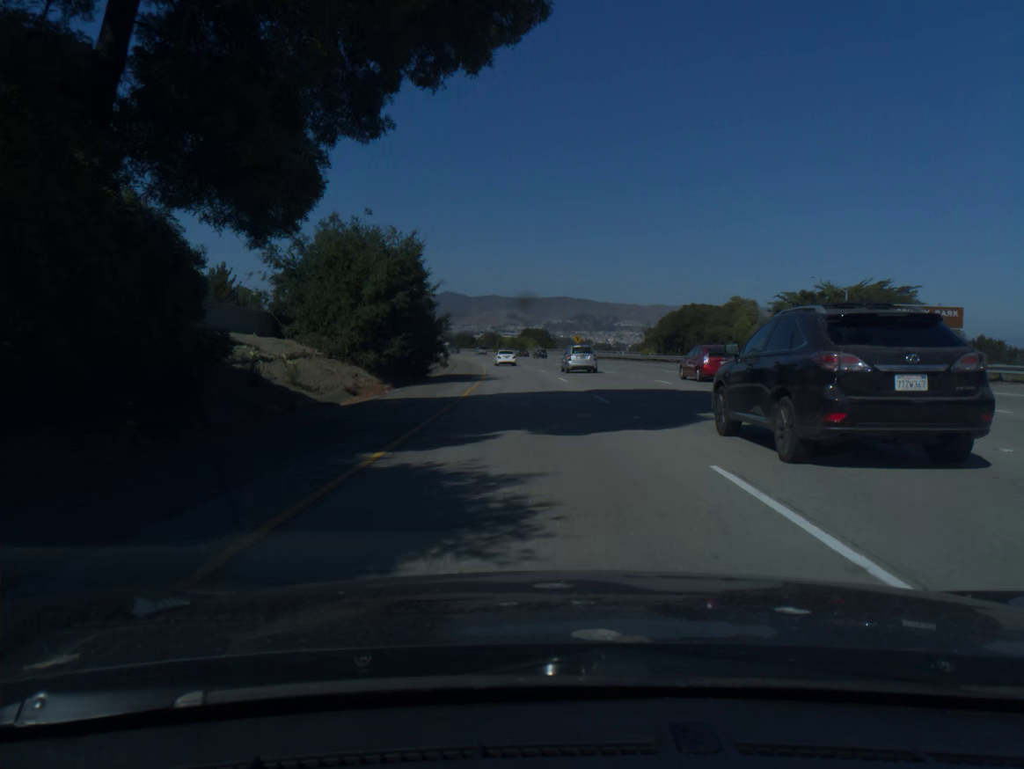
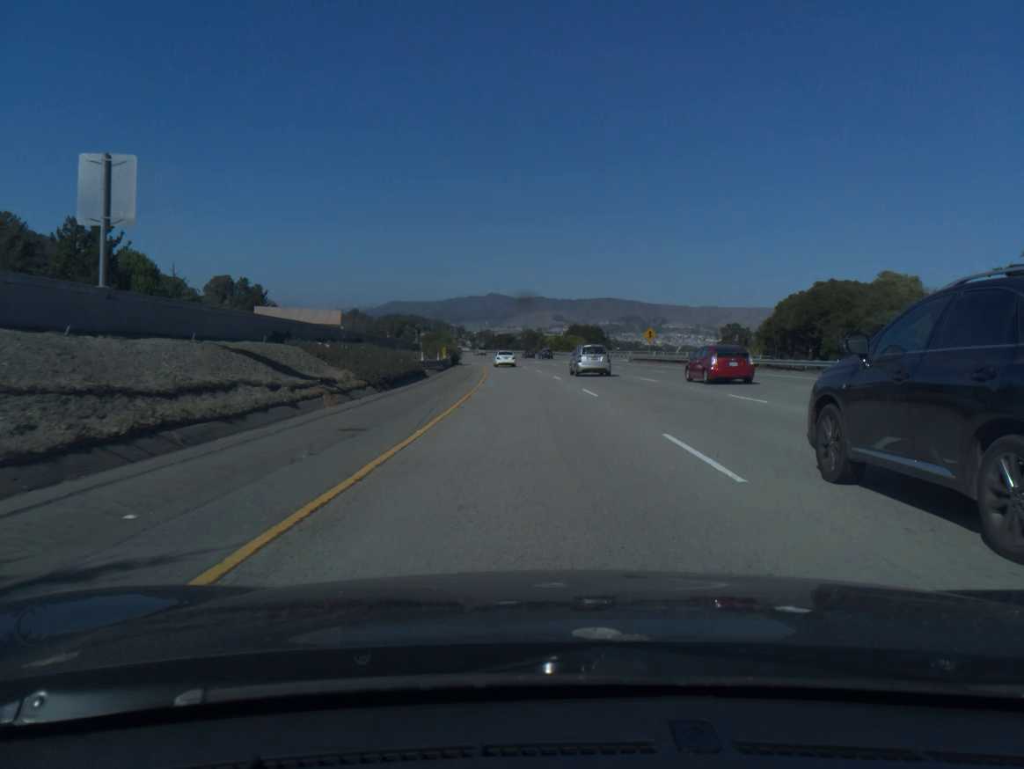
(-1.2, +40.1) m; -3°
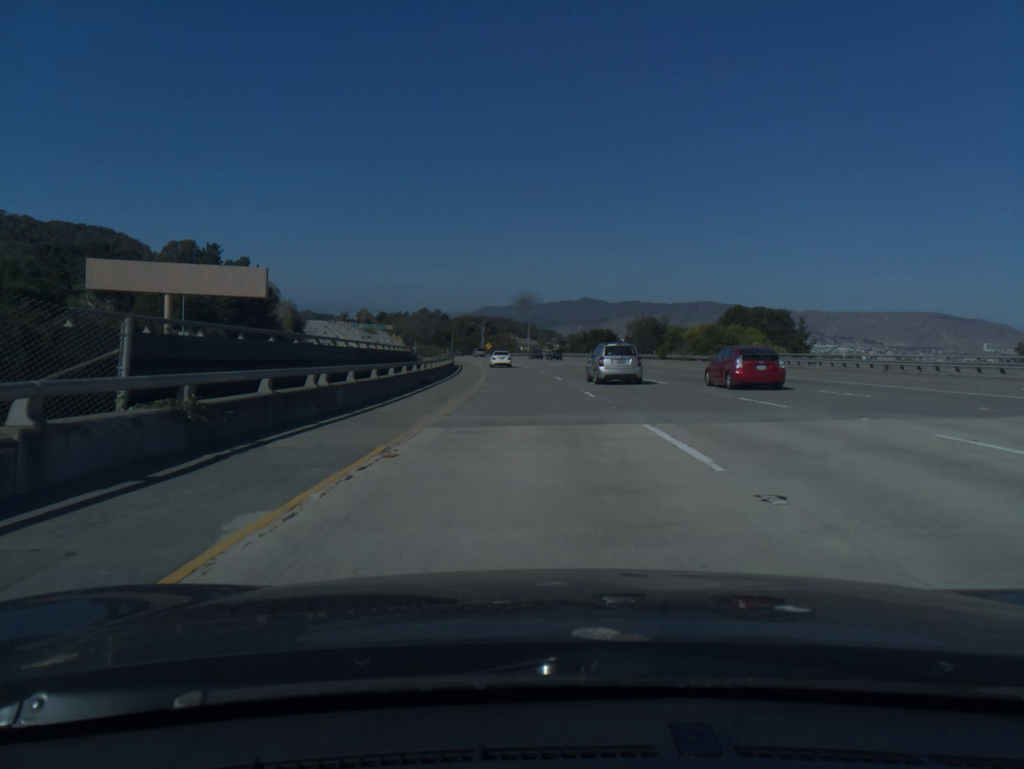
(-4.7, +83.0) m; -7°
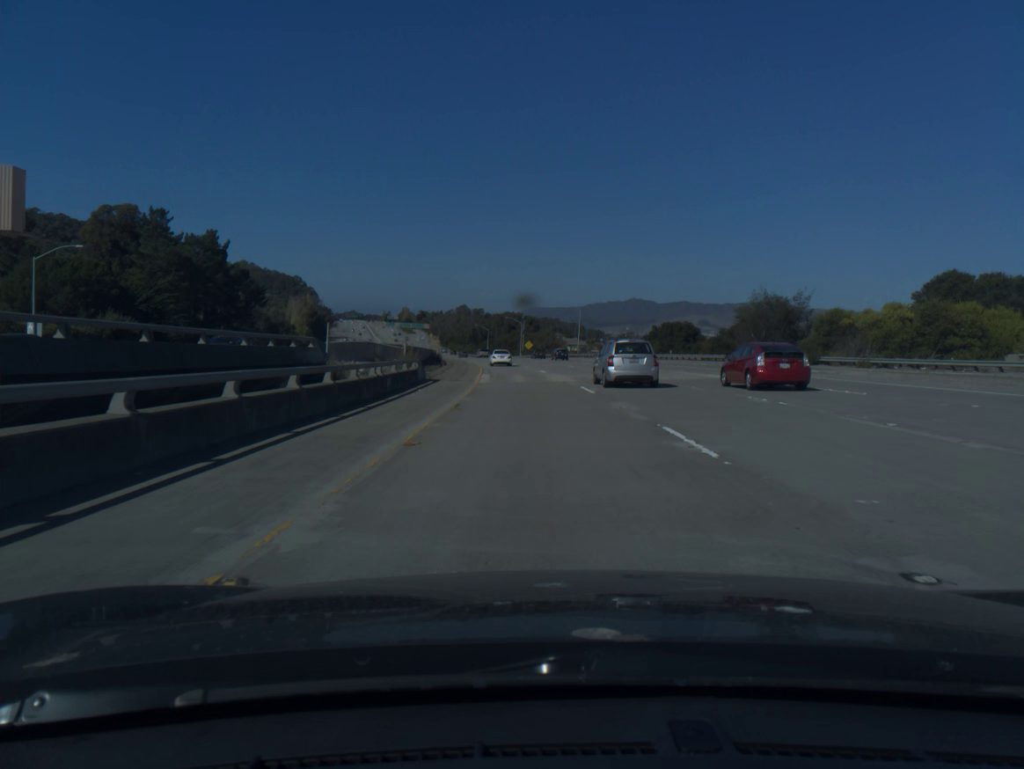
(-1.2, +41.3) m; -3°
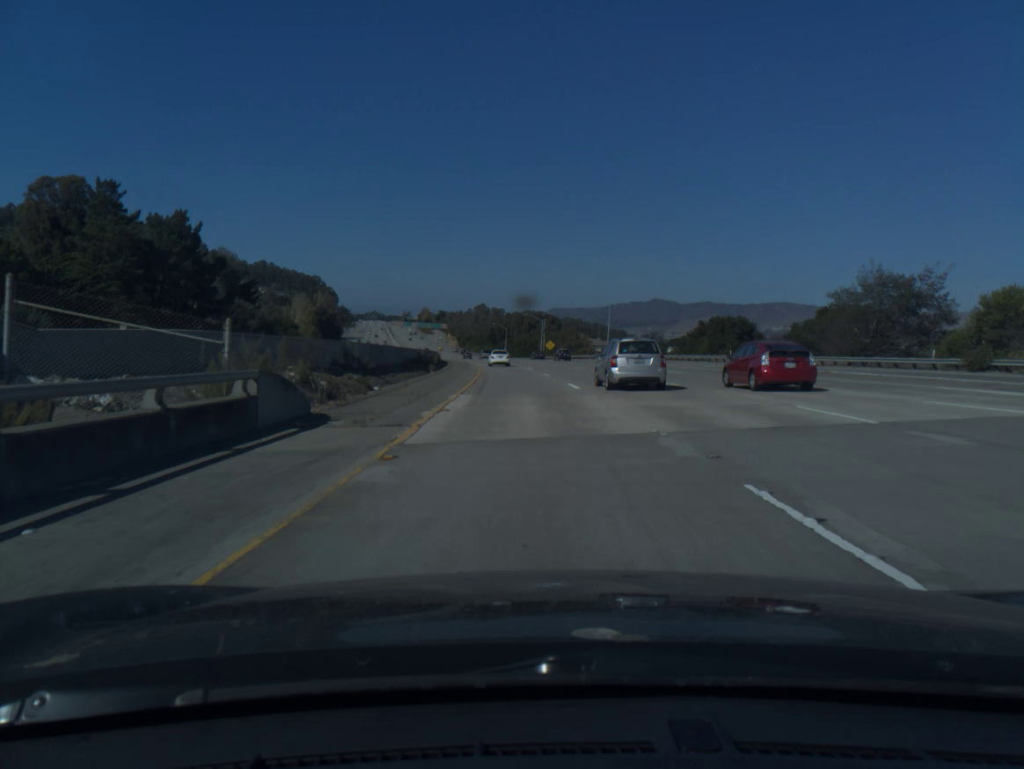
(-0.3, +19.8) m; -2°
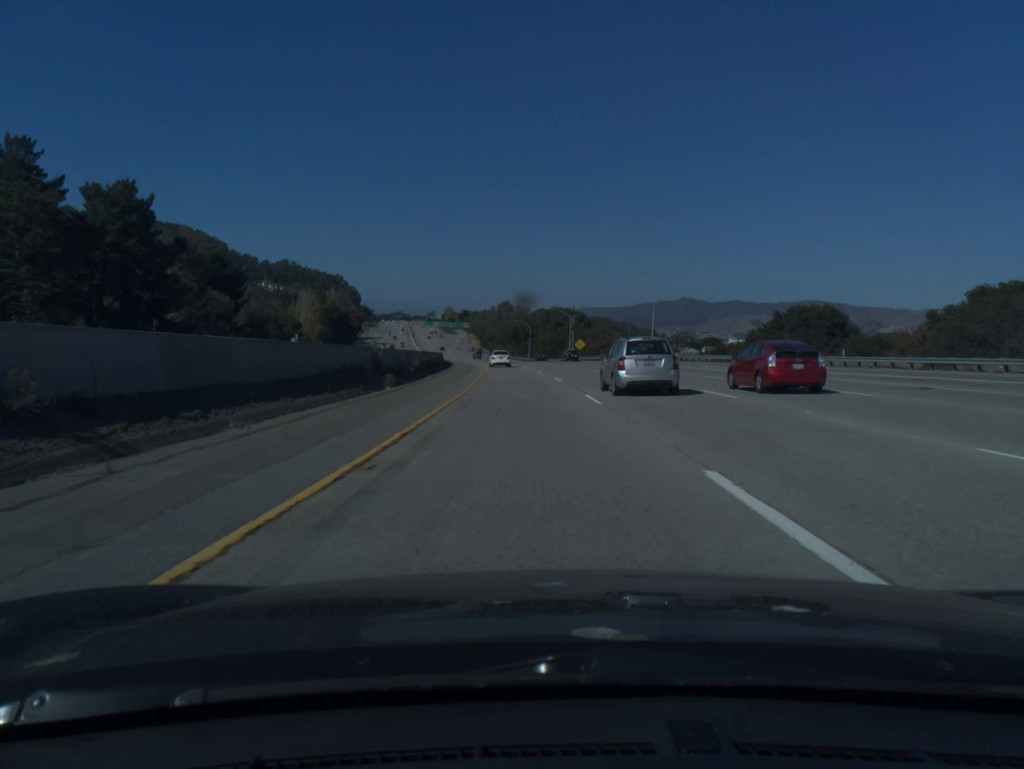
(-0.3, +21.5) m; -2°
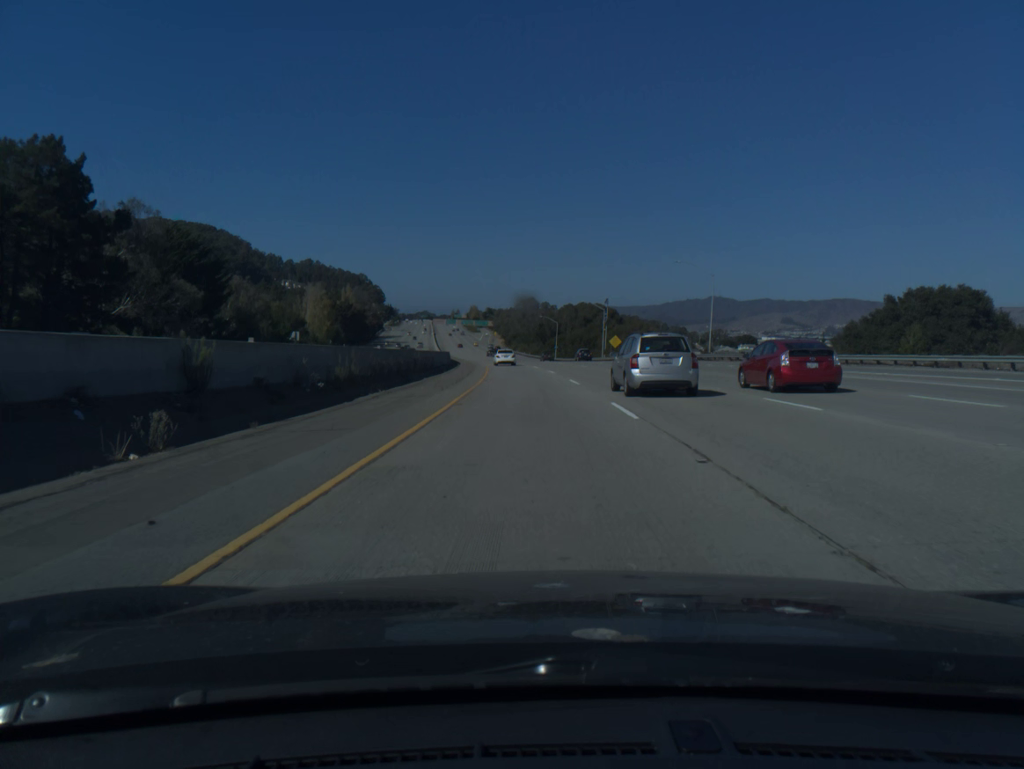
(-0.3, +19.8) m; -2°
